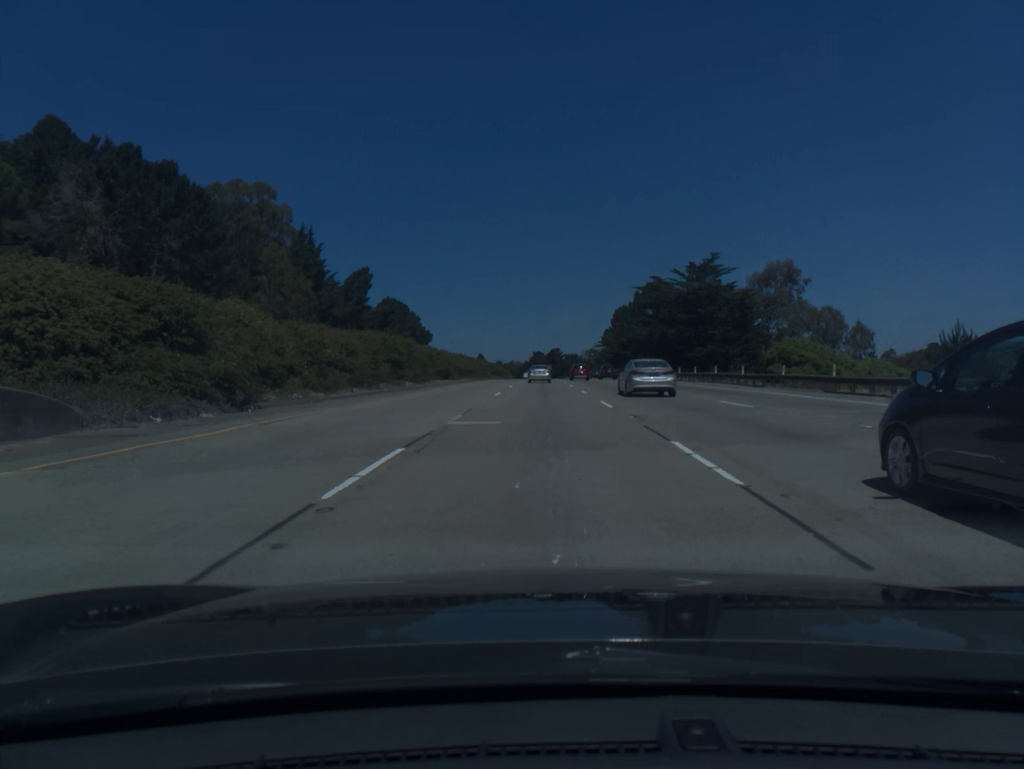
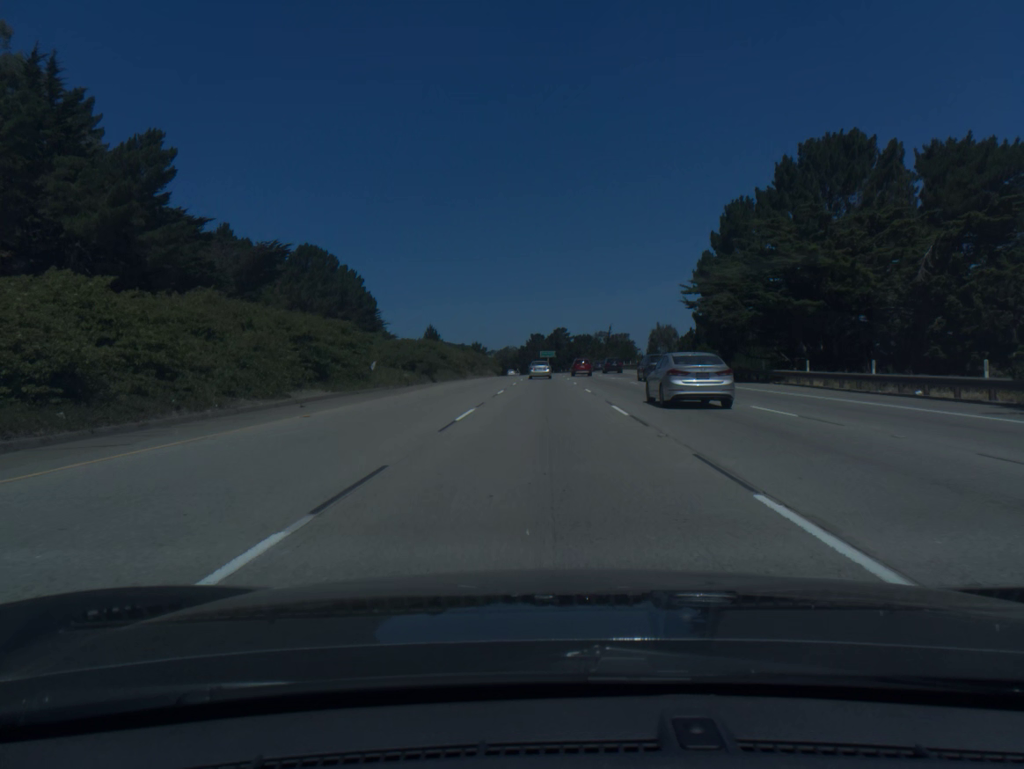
(0.0, +87.9) m; 0°
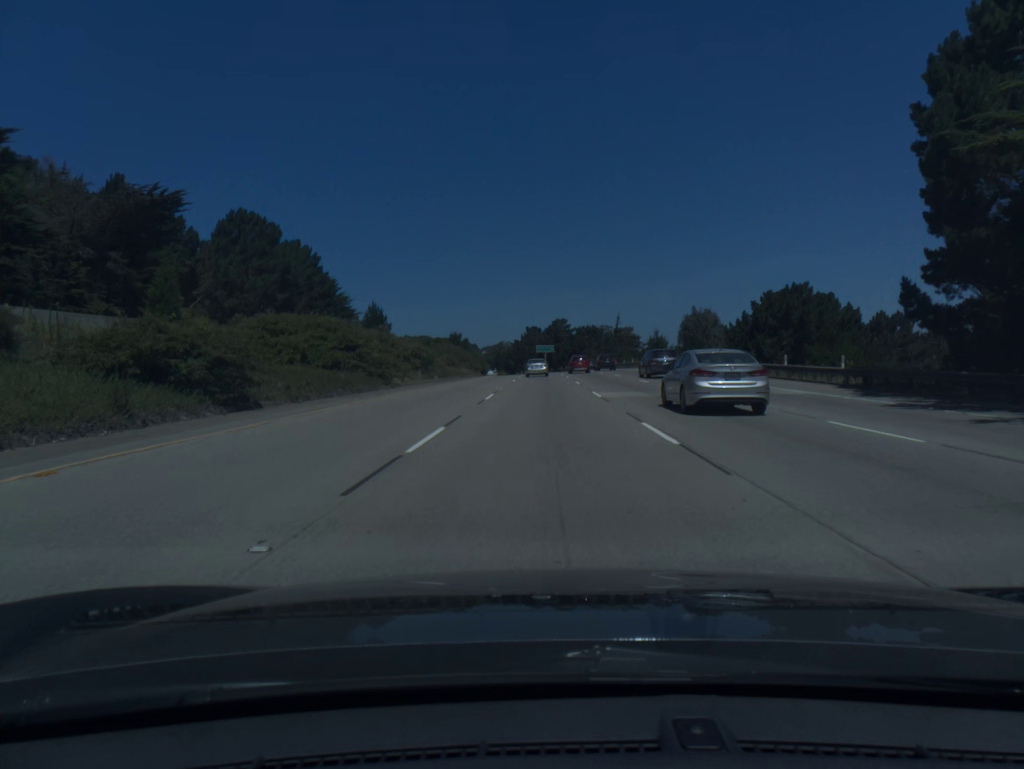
(0.0, +35.3) m; 0°
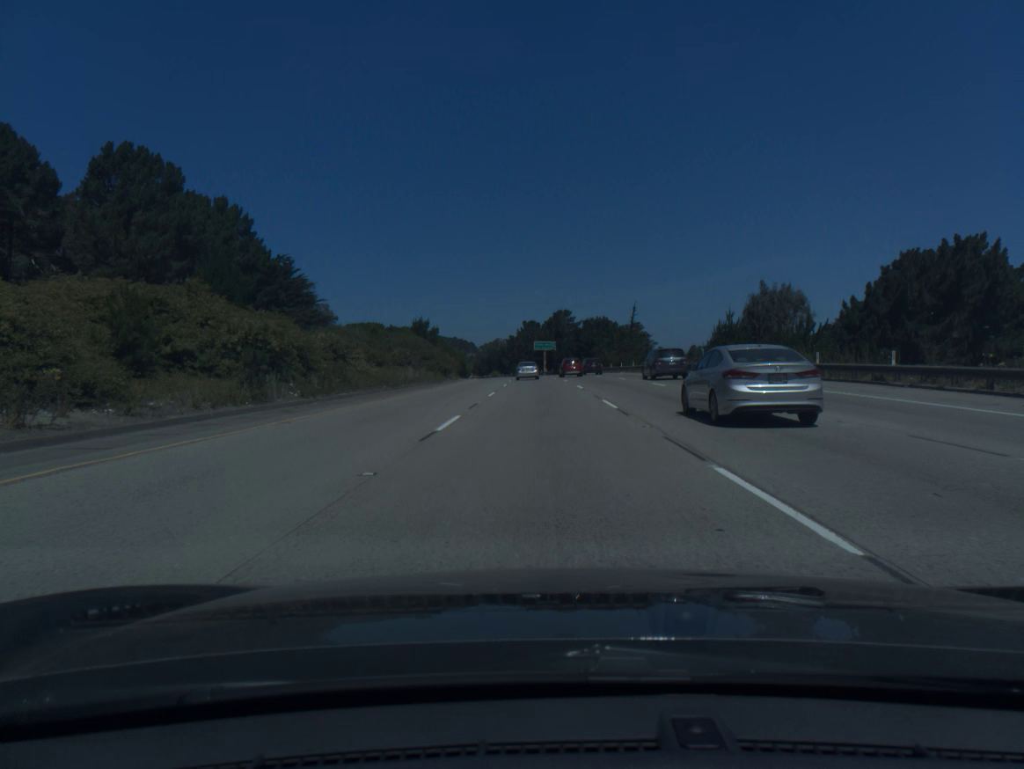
(0.0, +35.5) m; 0°
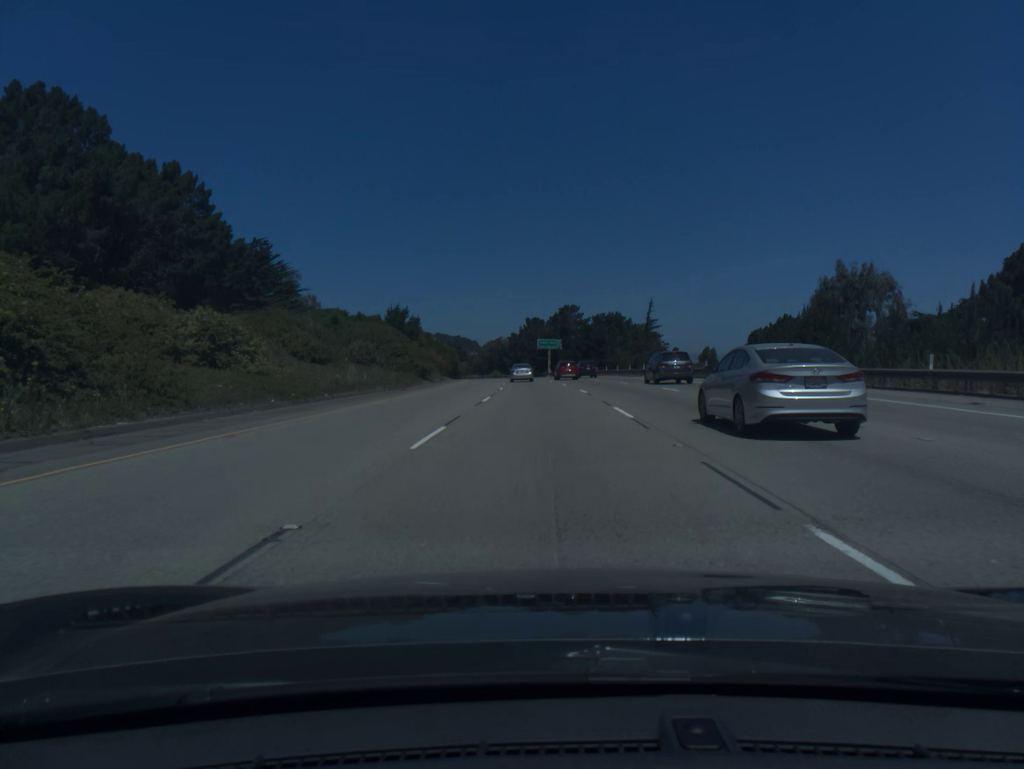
(0.0, +17.8) m; 0°
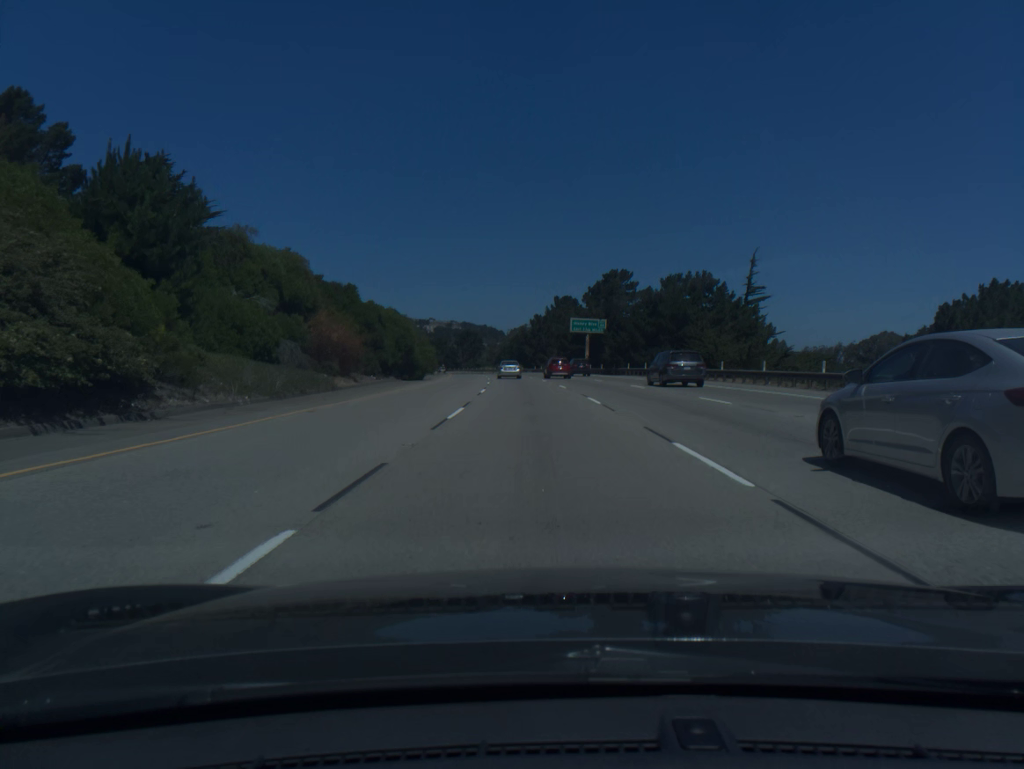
(-0.8, +53.3) m; -2°
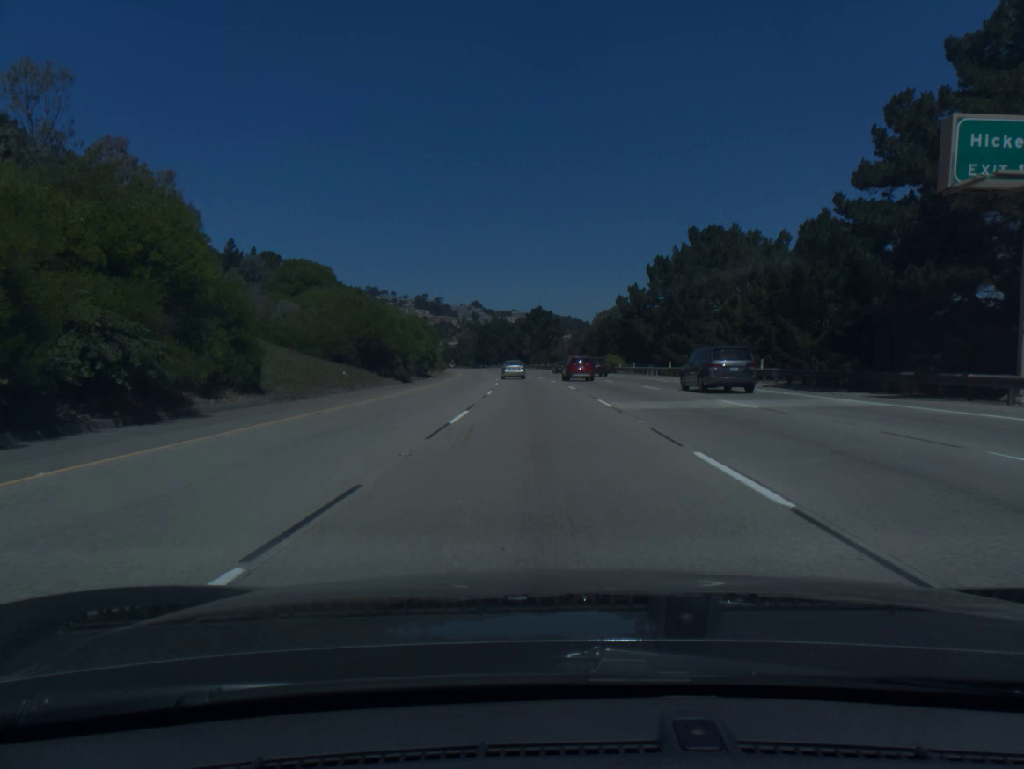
(-4.5, +88.3) m; -6°
